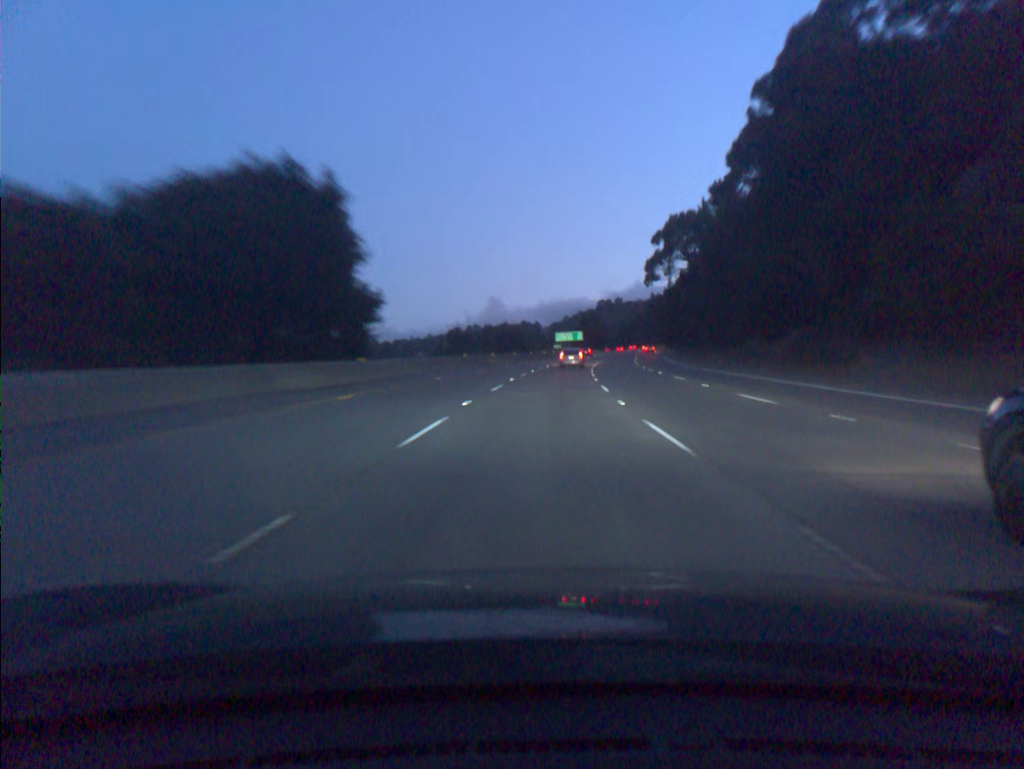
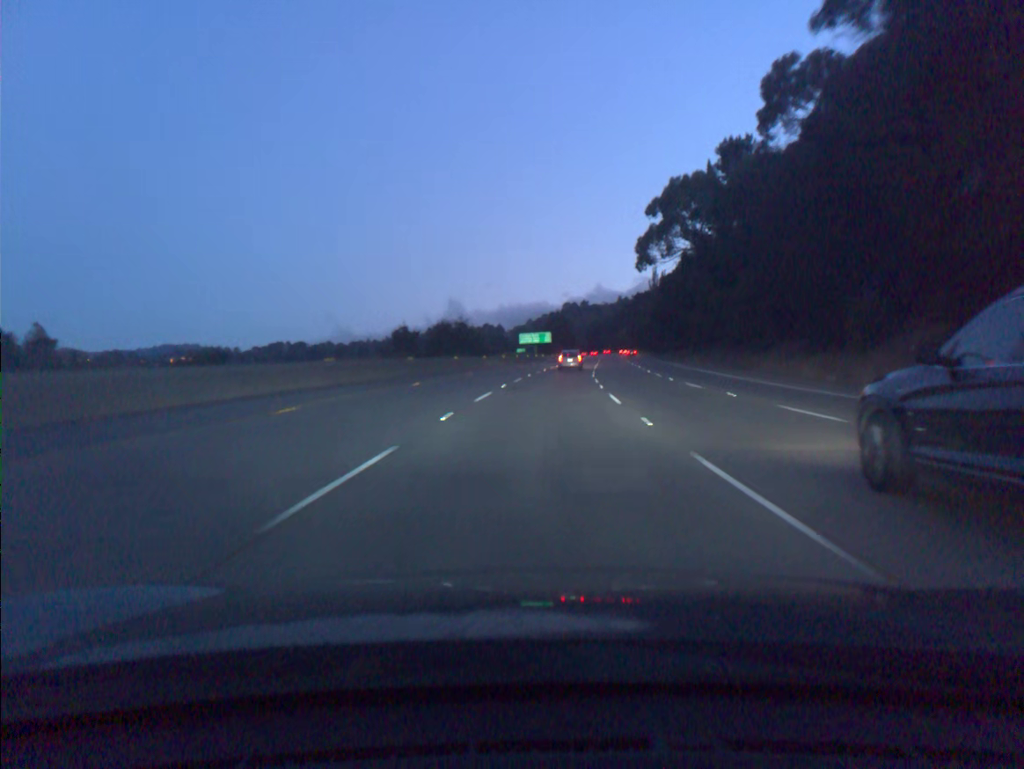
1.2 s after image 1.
(+0.8, +33.8) m; +3°
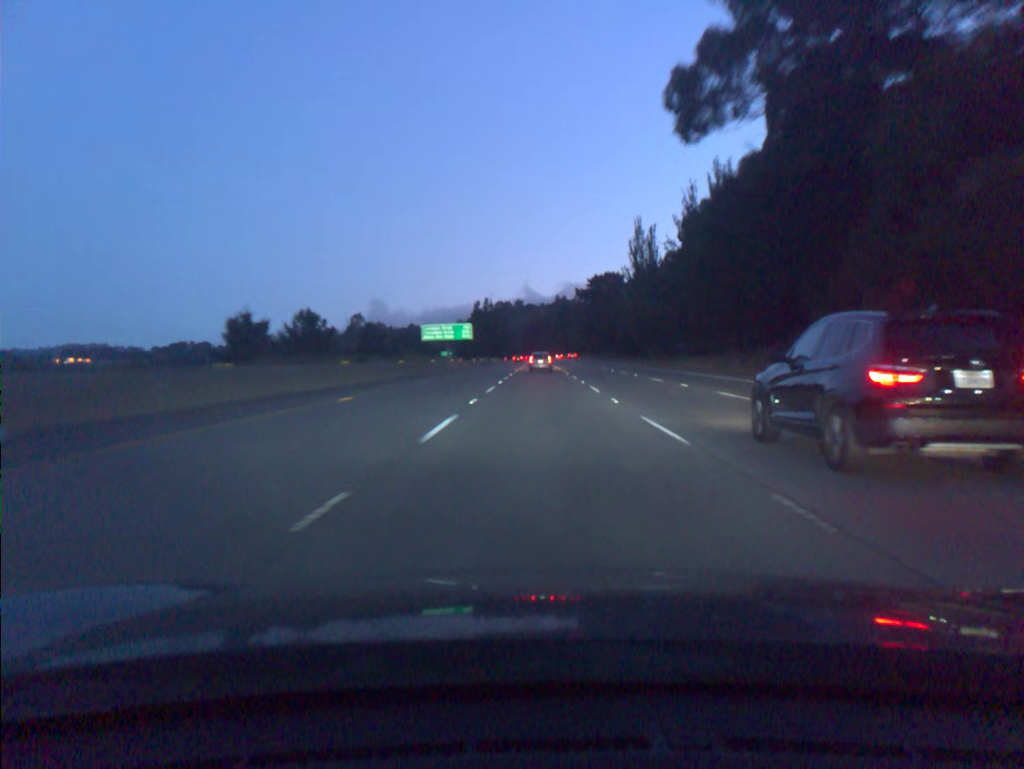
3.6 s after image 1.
(+3.1, +67.3) m; +5°
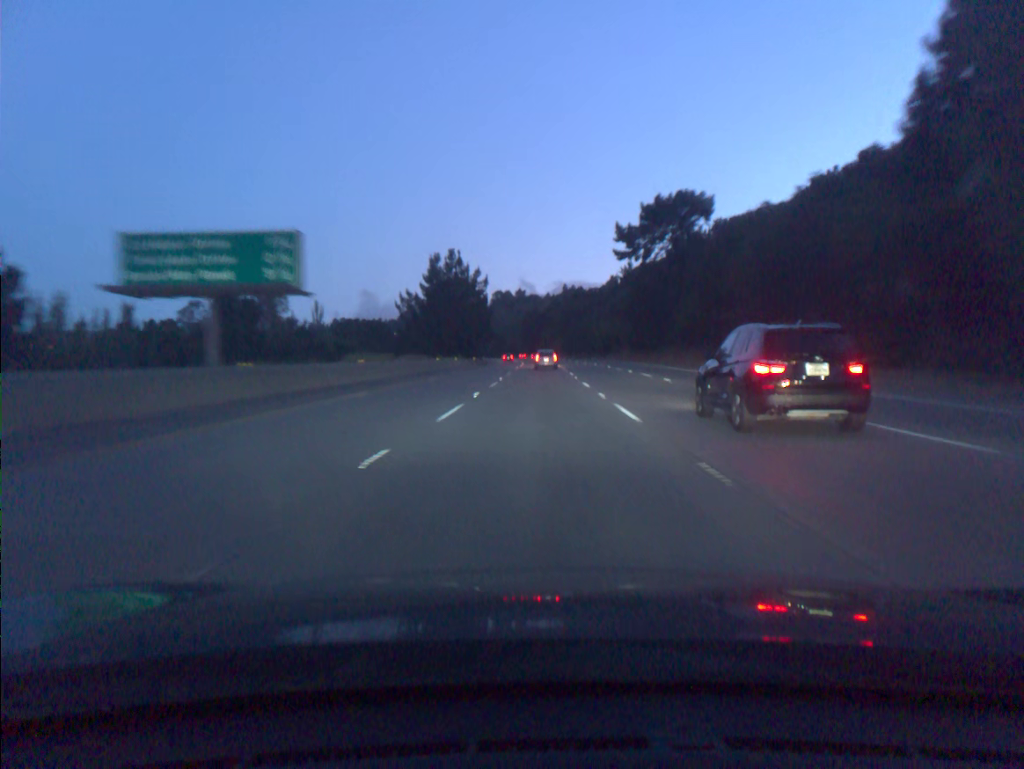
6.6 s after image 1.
(+0.3, +84.5) m; 0°
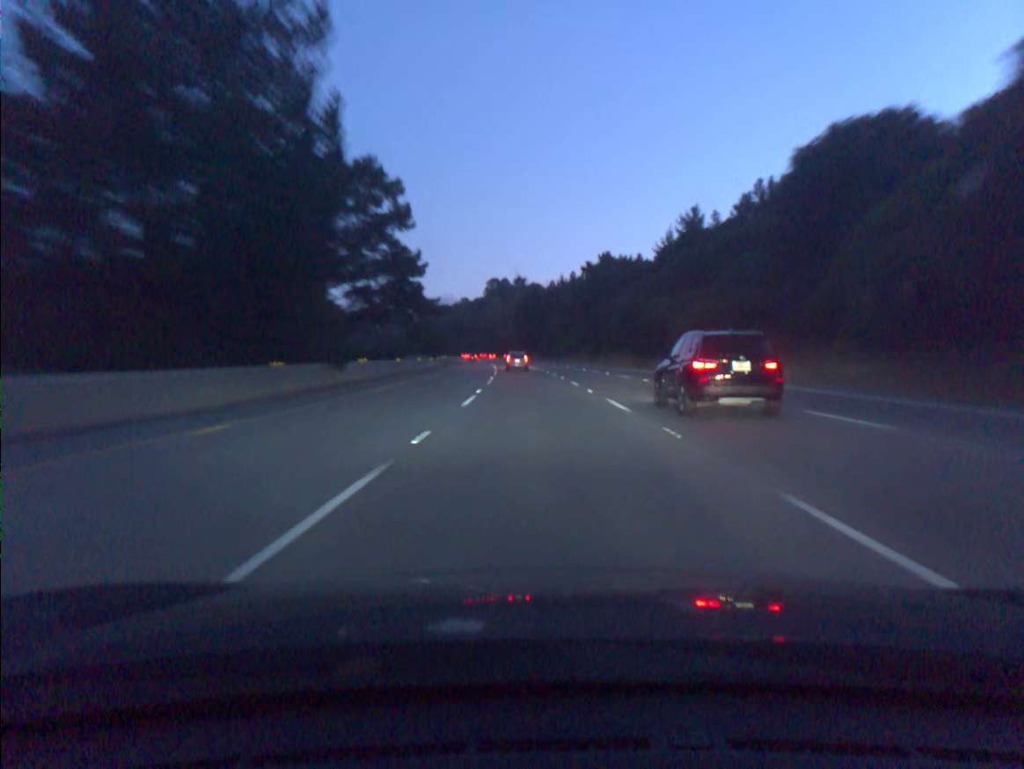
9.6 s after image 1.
(+0.1, +84.8) m; 0°
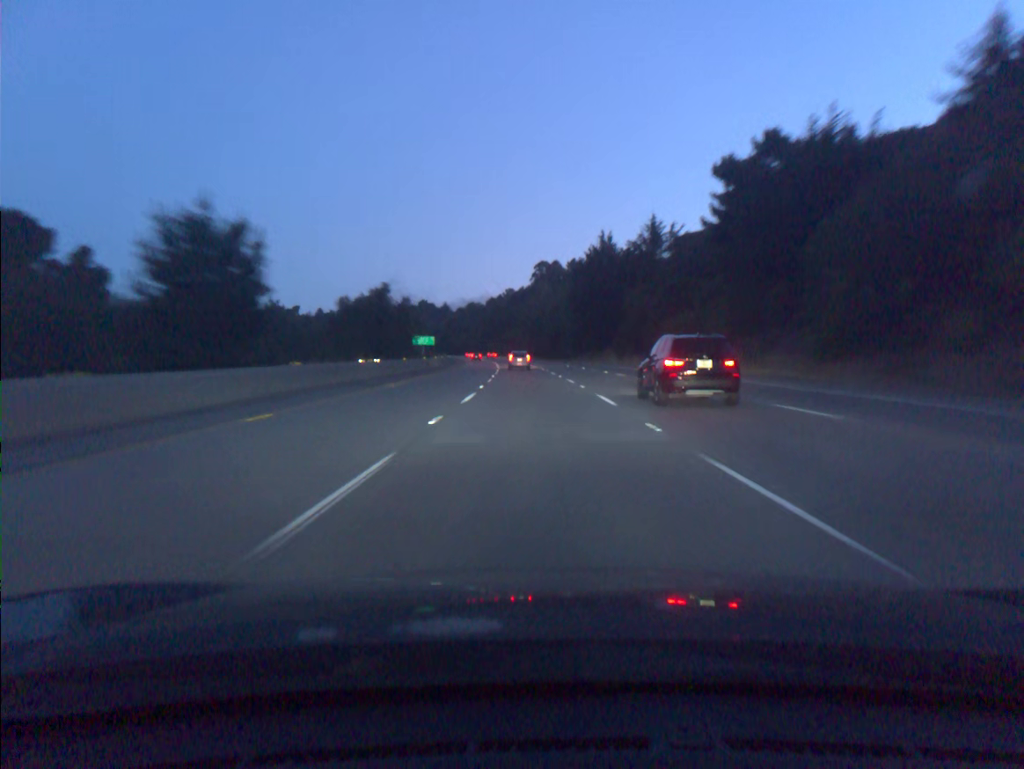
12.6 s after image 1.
(-2.6, +85.2) m; -4°
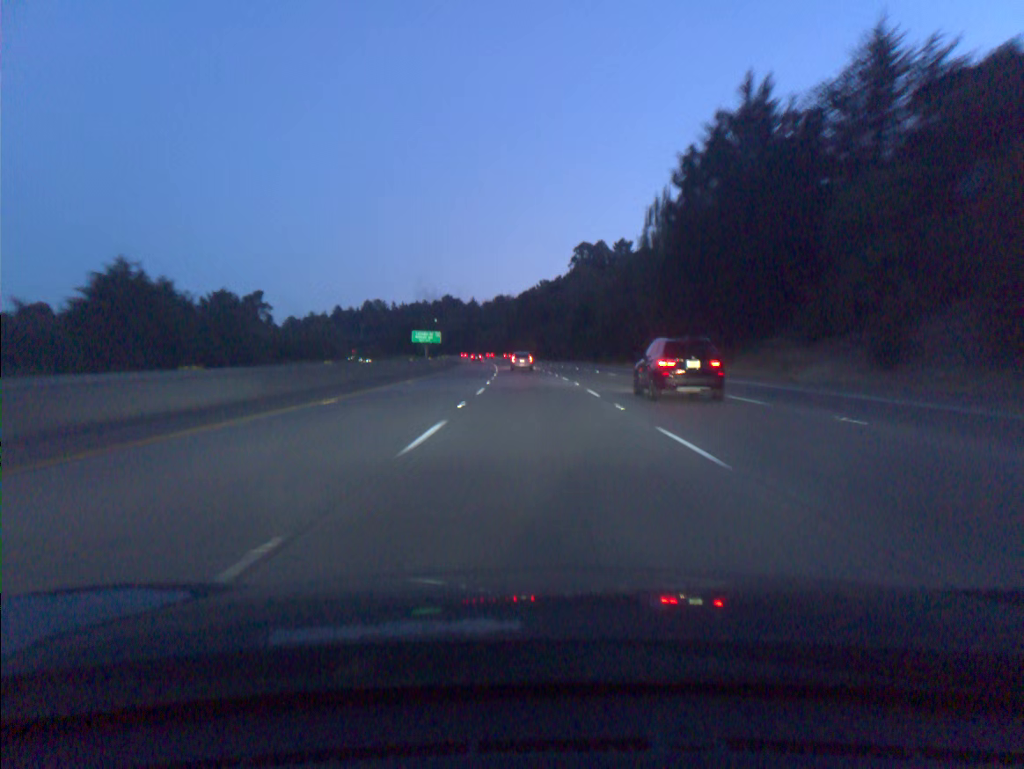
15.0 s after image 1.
(-1.6, +68.2) m; -3°
